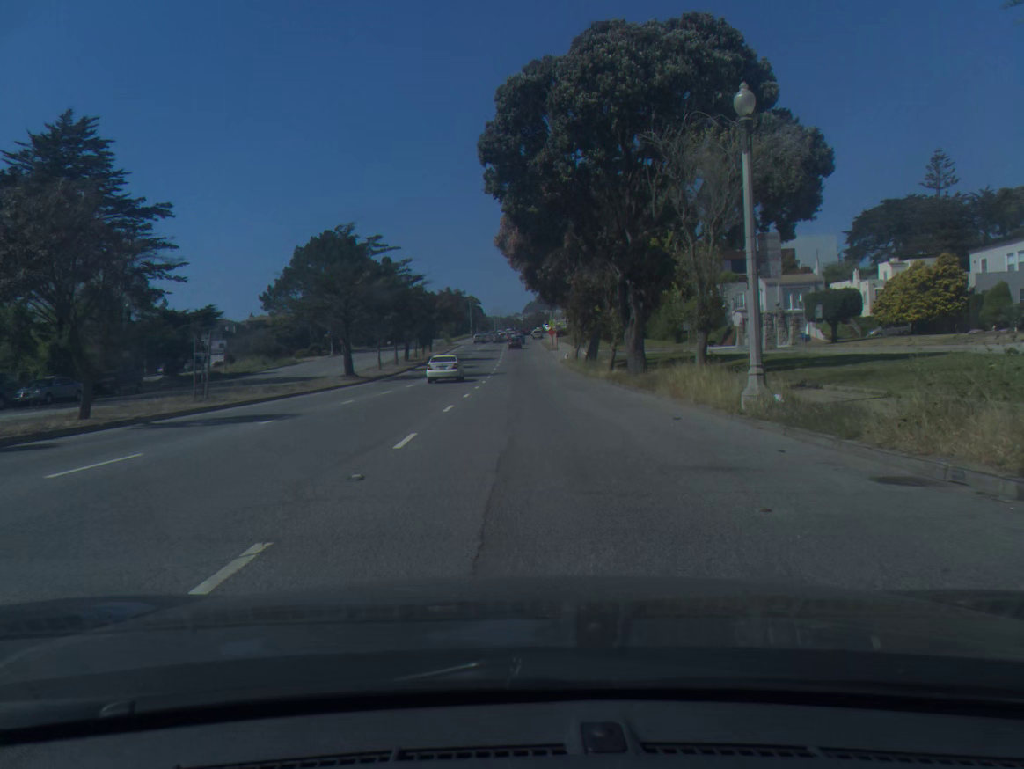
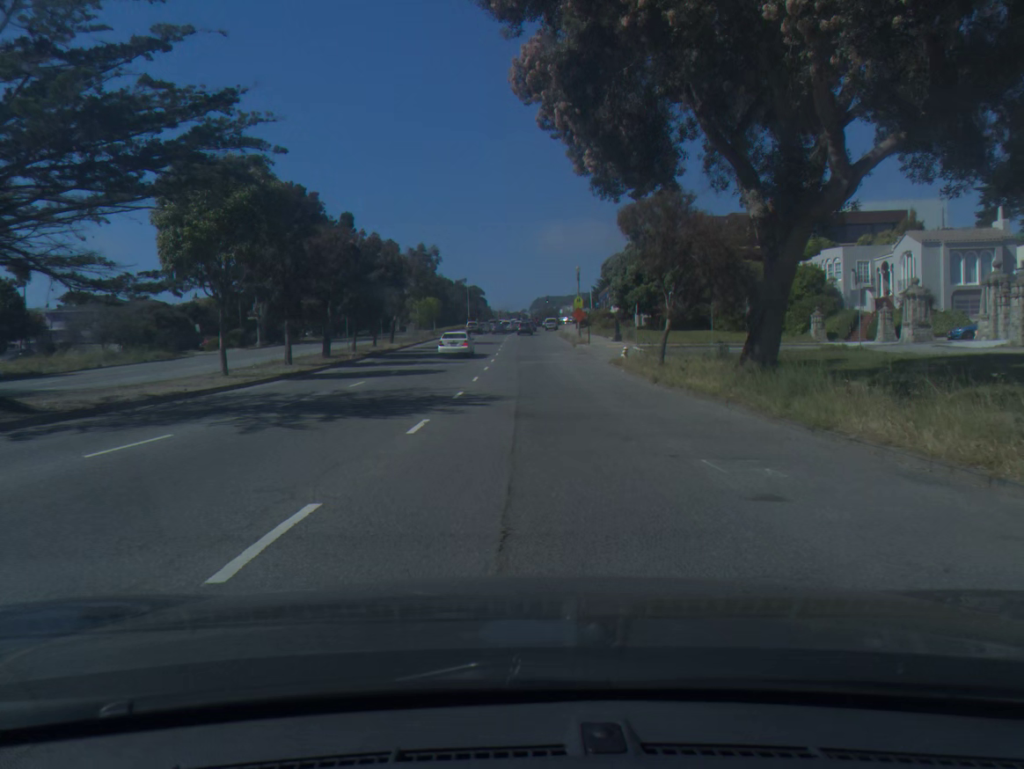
(-0.1, +35.8) m; 0°
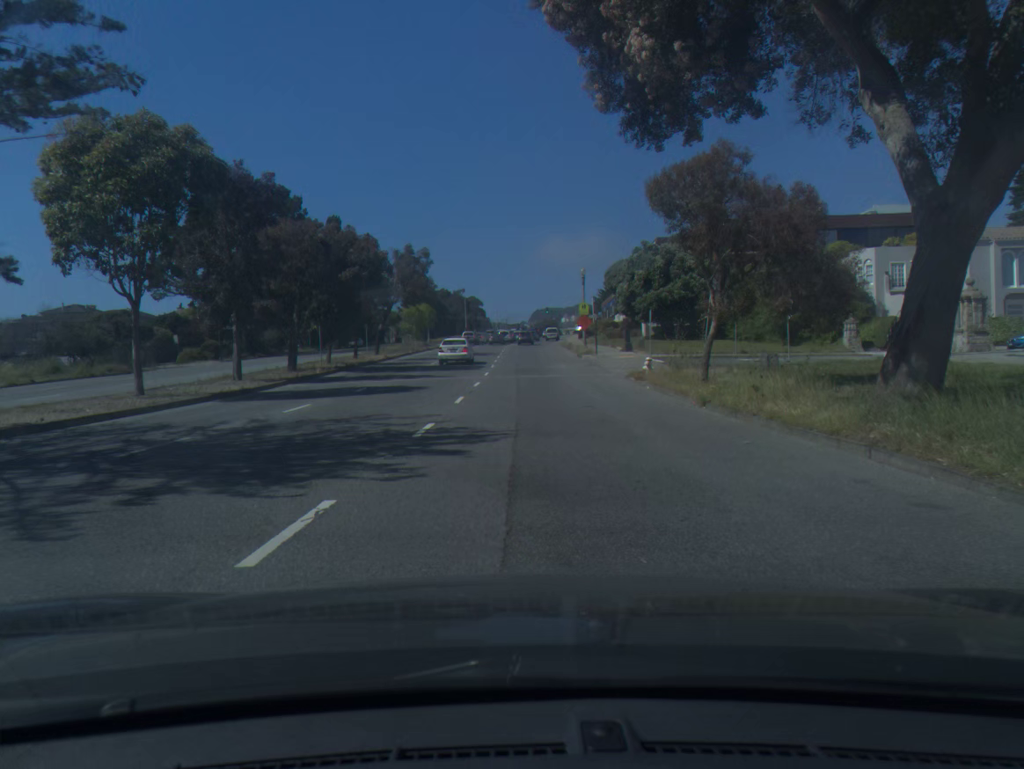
(0.0, +6.8) m; 0°
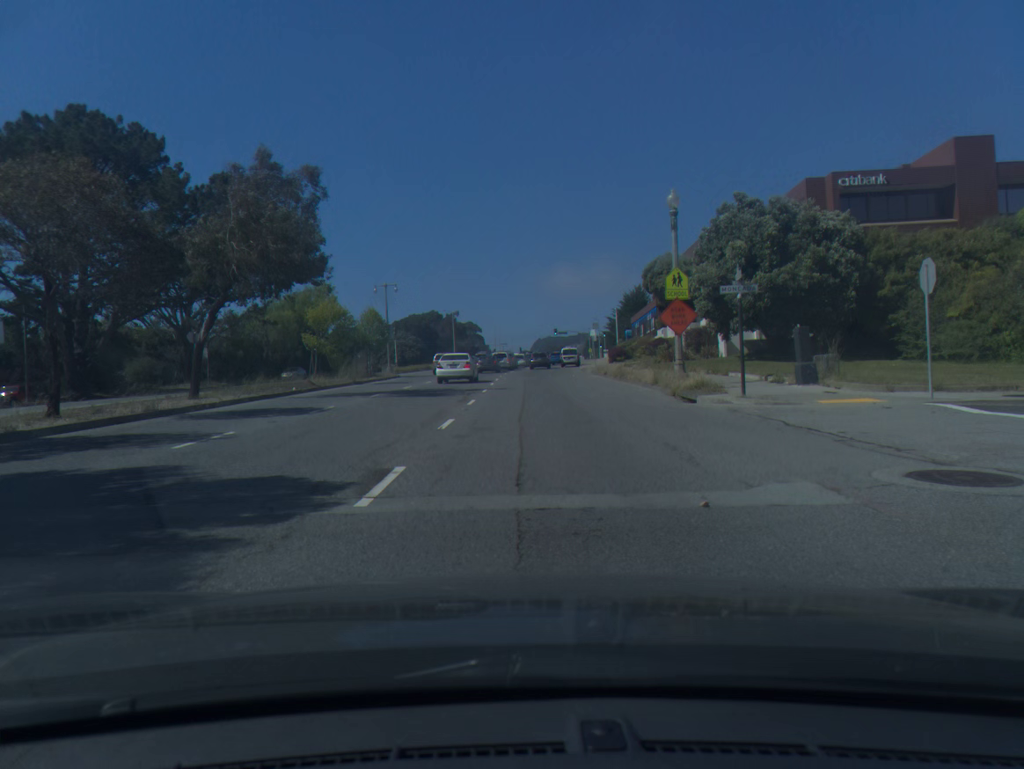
(-0.4, +34.6) m; 0°
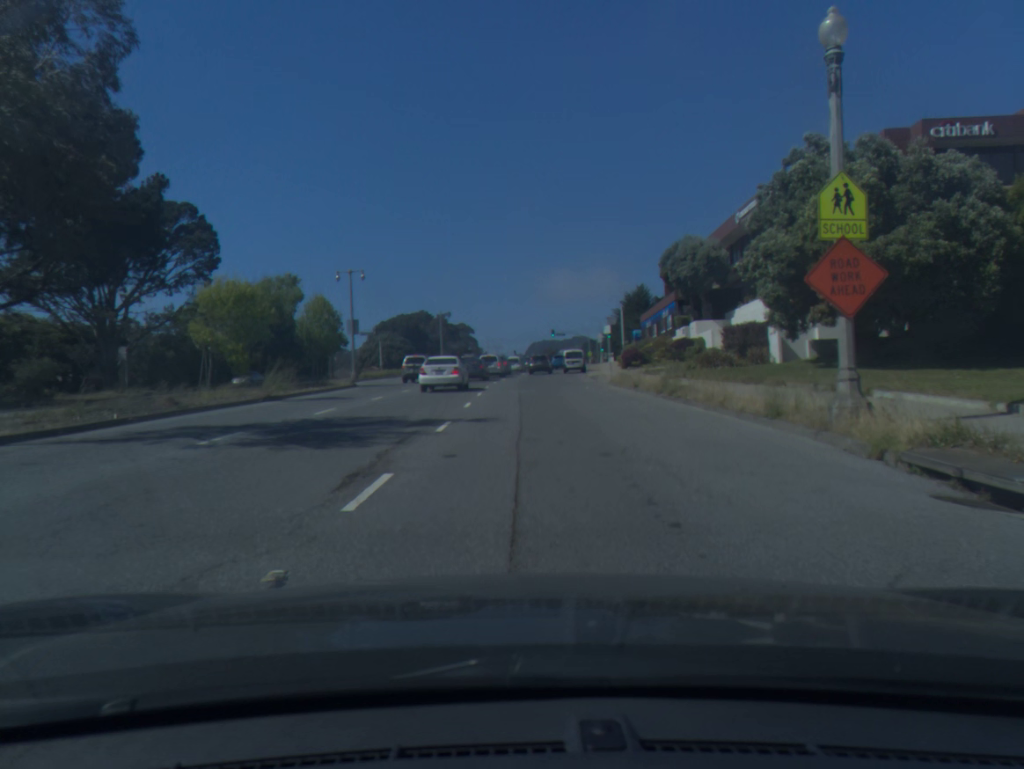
(0.0, +13.6) m; 0°
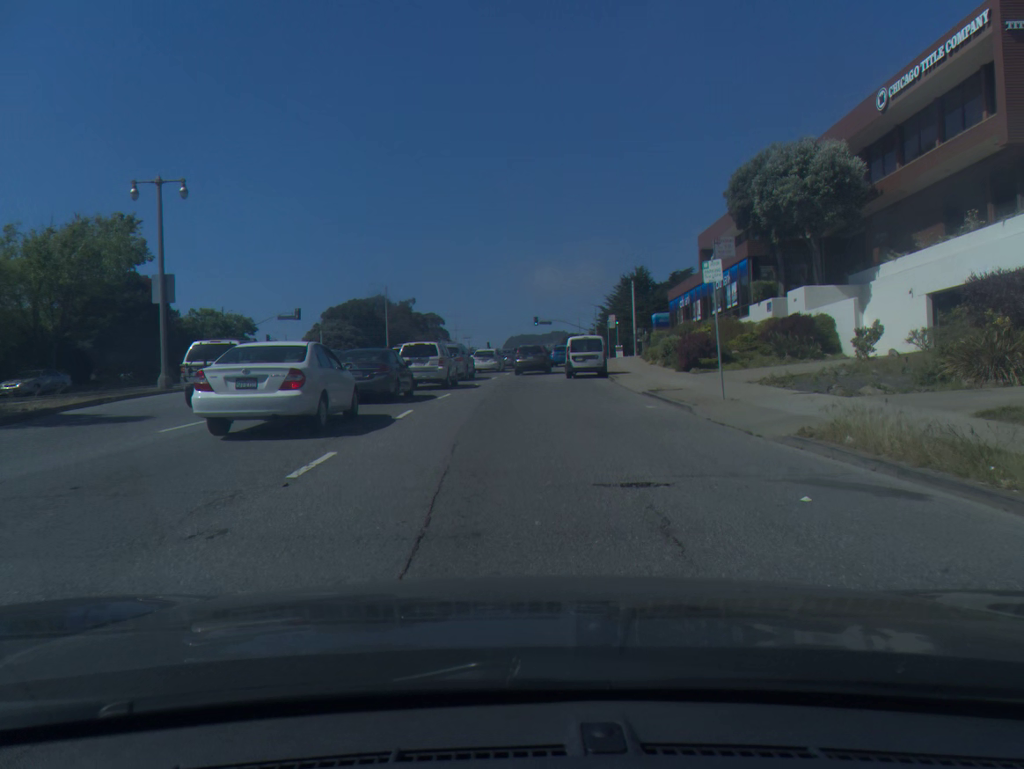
(+0.4, +28.1) m; +2°
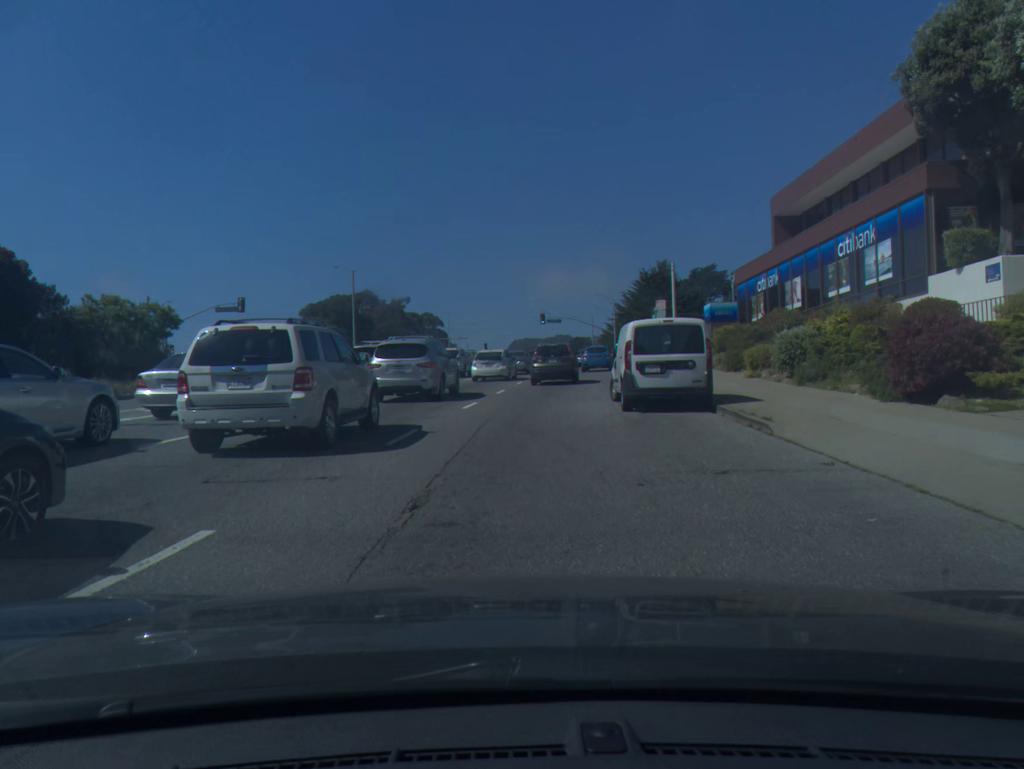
(0.0, +18.7) m; 0°
